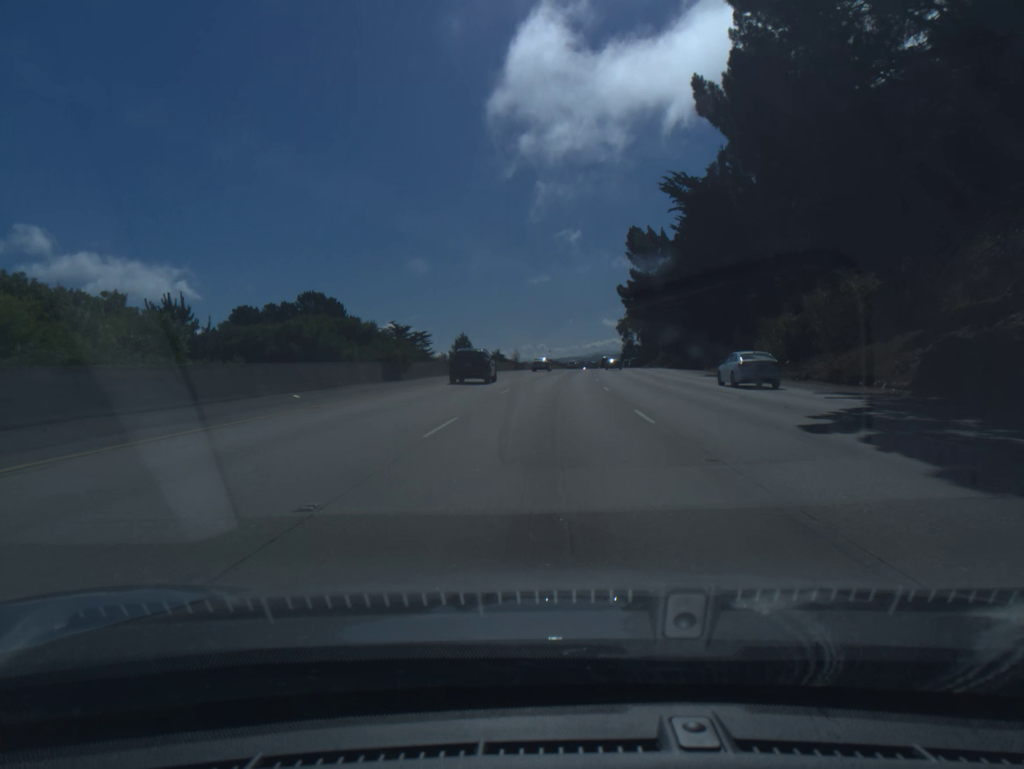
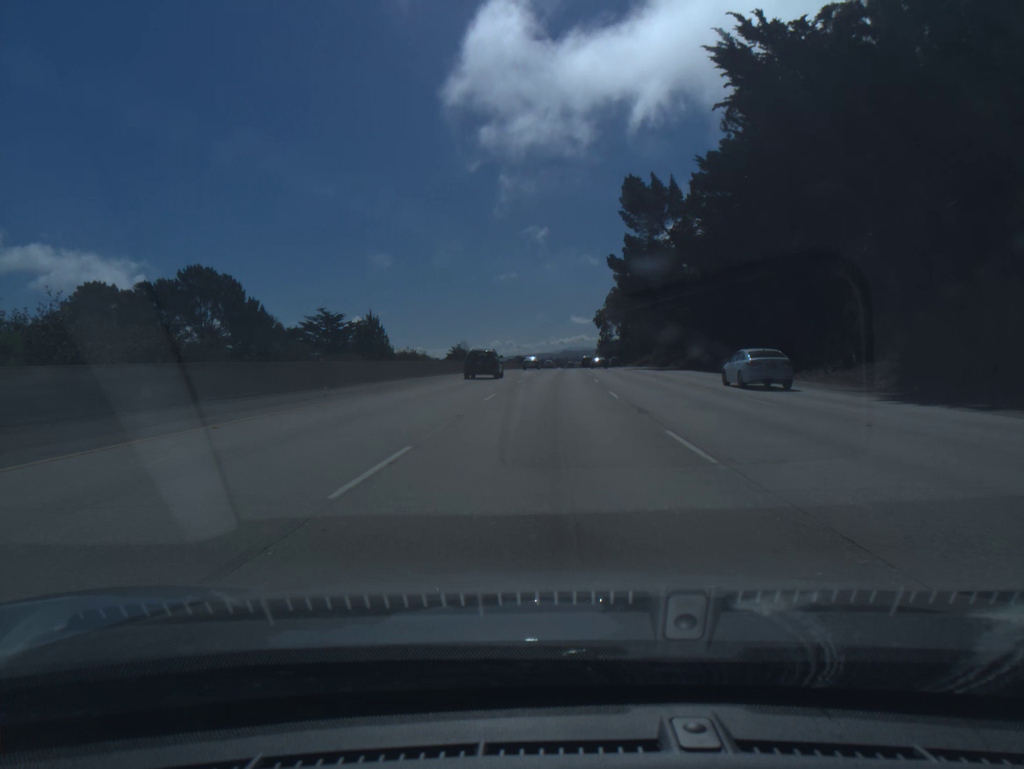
(+0.7, +34.2) m; +2°
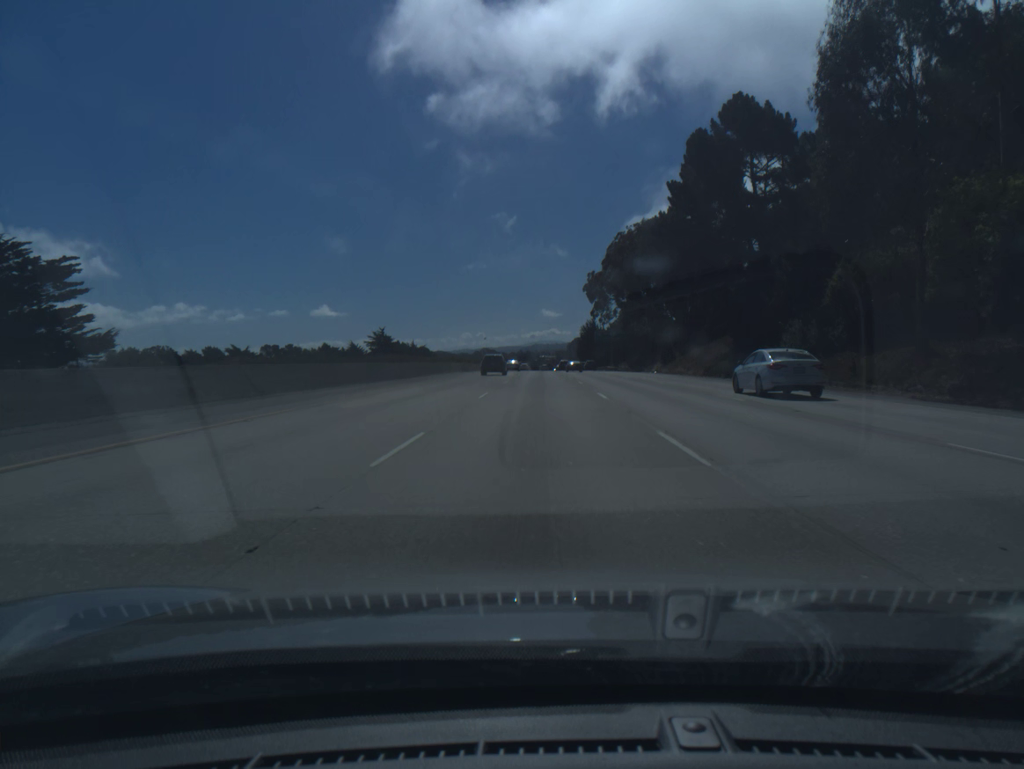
(+2.7, +85.6) m; +2°
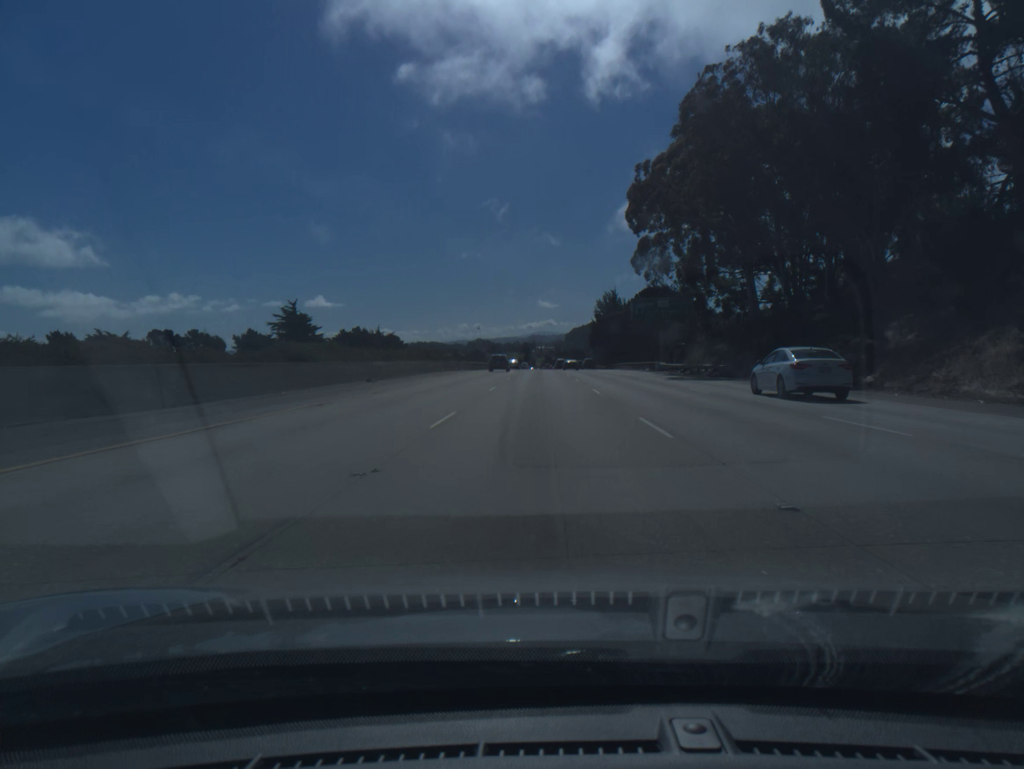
(0.0, +68.4) m; 0°
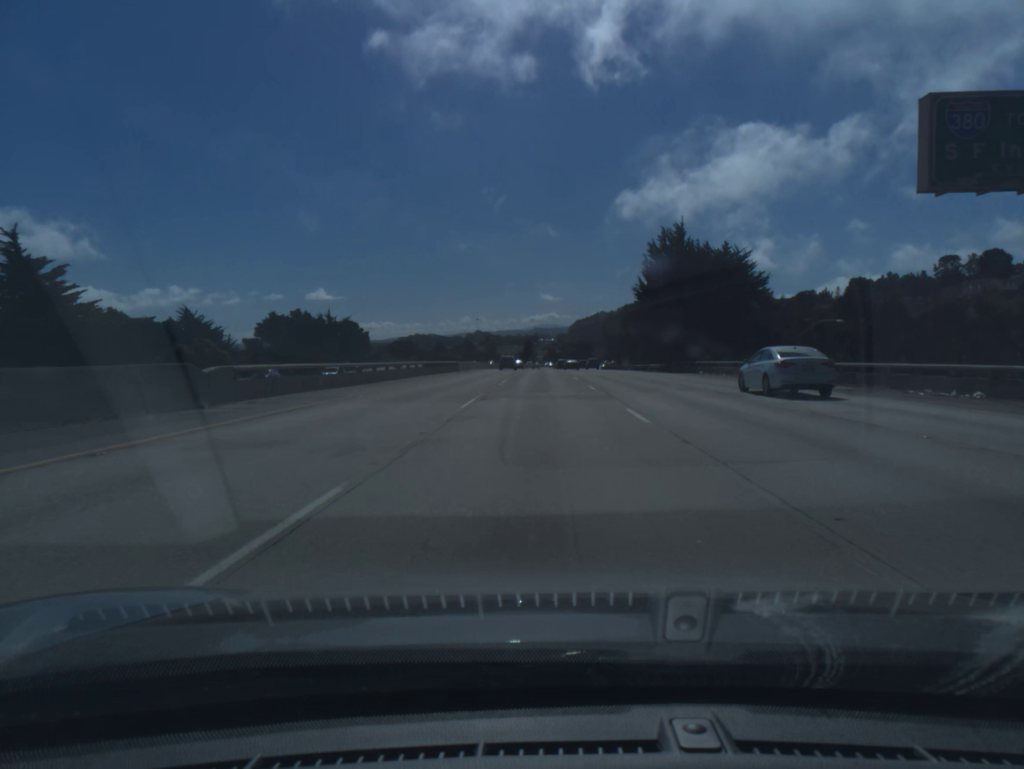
(-0.1, +68.3) m; 0°
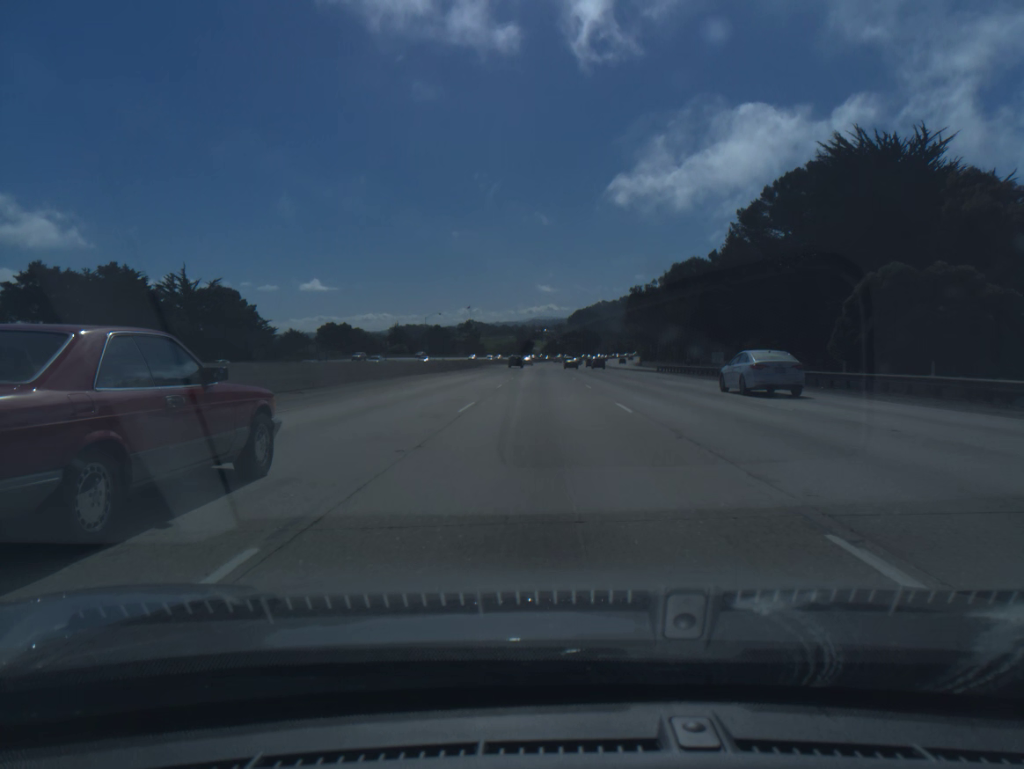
(0.0, +85.4) m; 0°
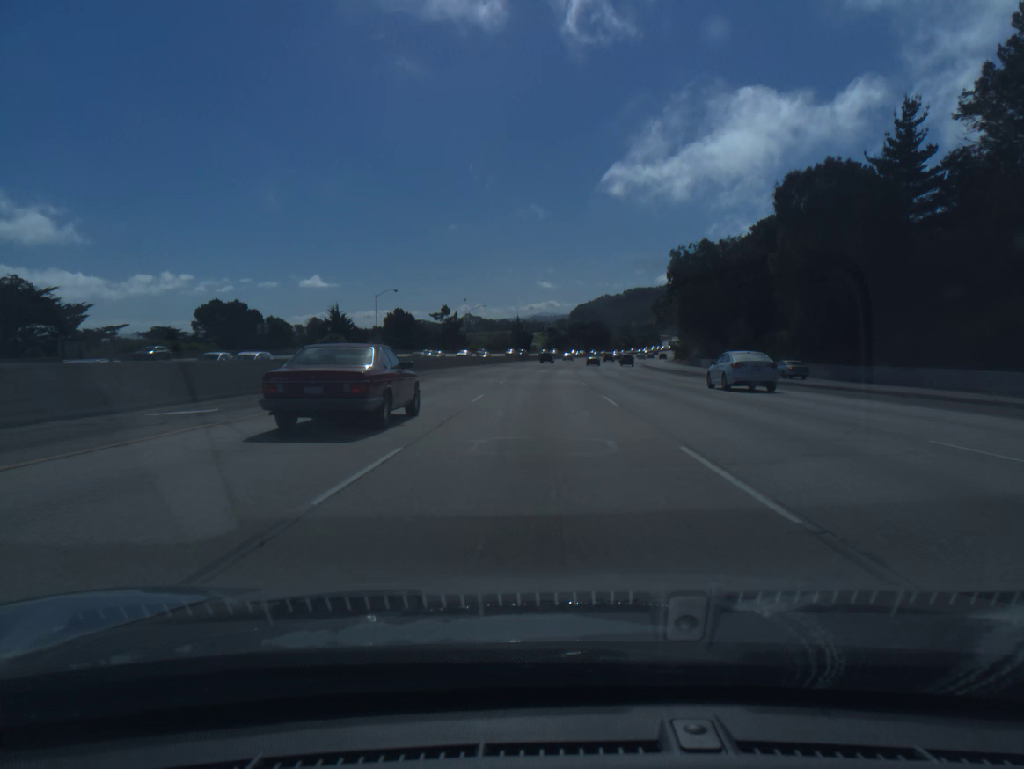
(+0.2, +68.7) m; 0°
